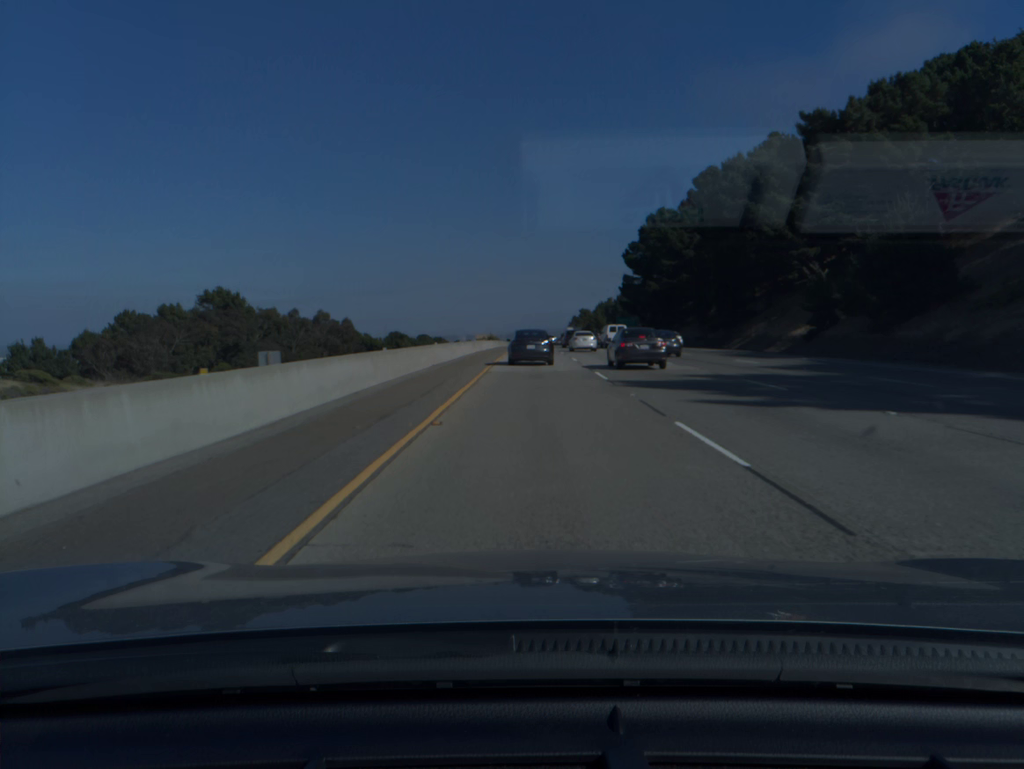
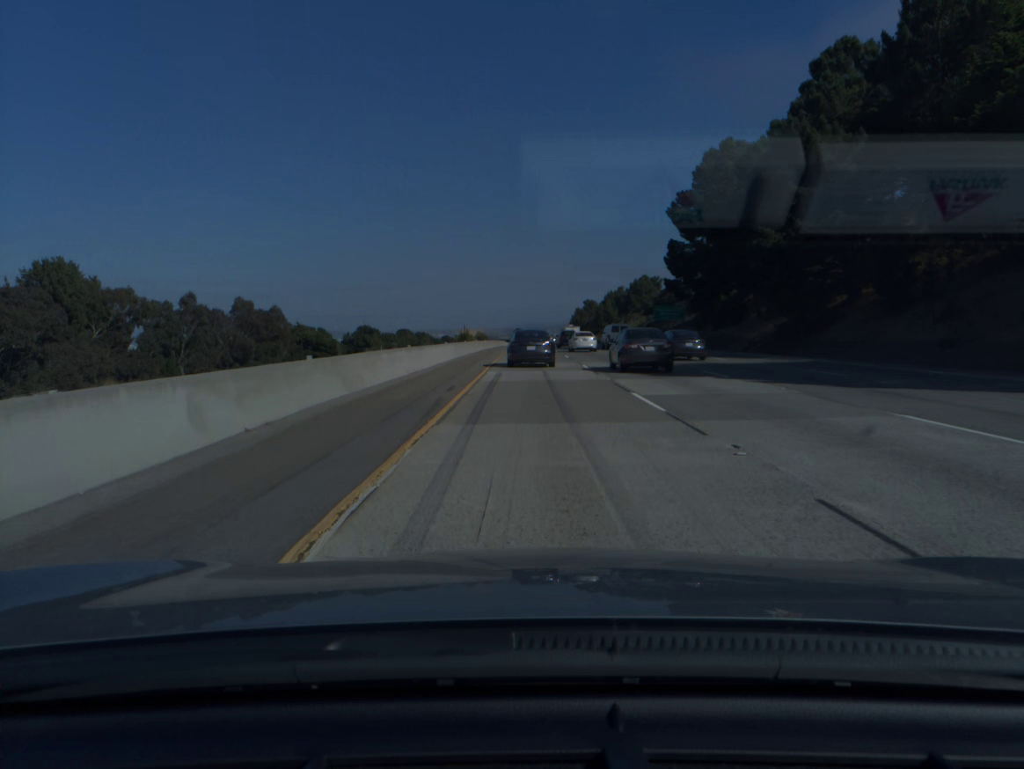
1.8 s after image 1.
(+0.1, +53.2) m; 0°
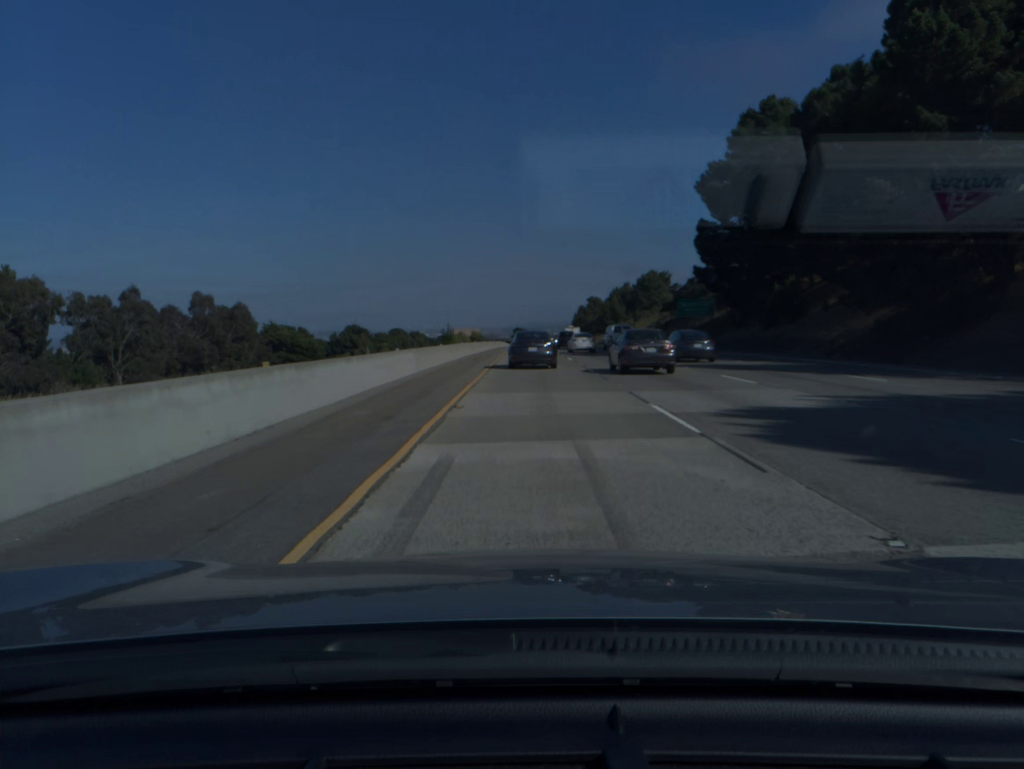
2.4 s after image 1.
(0.0, +17.4) m; 0°
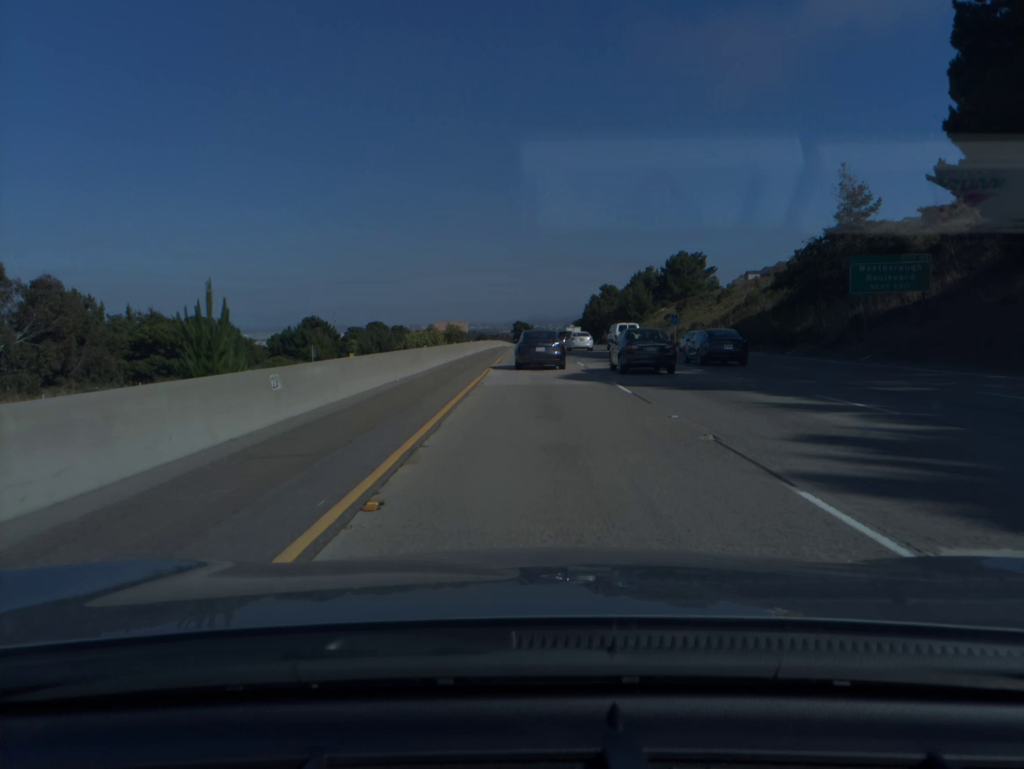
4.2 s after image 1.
(0.0, +52.0) m; 0°
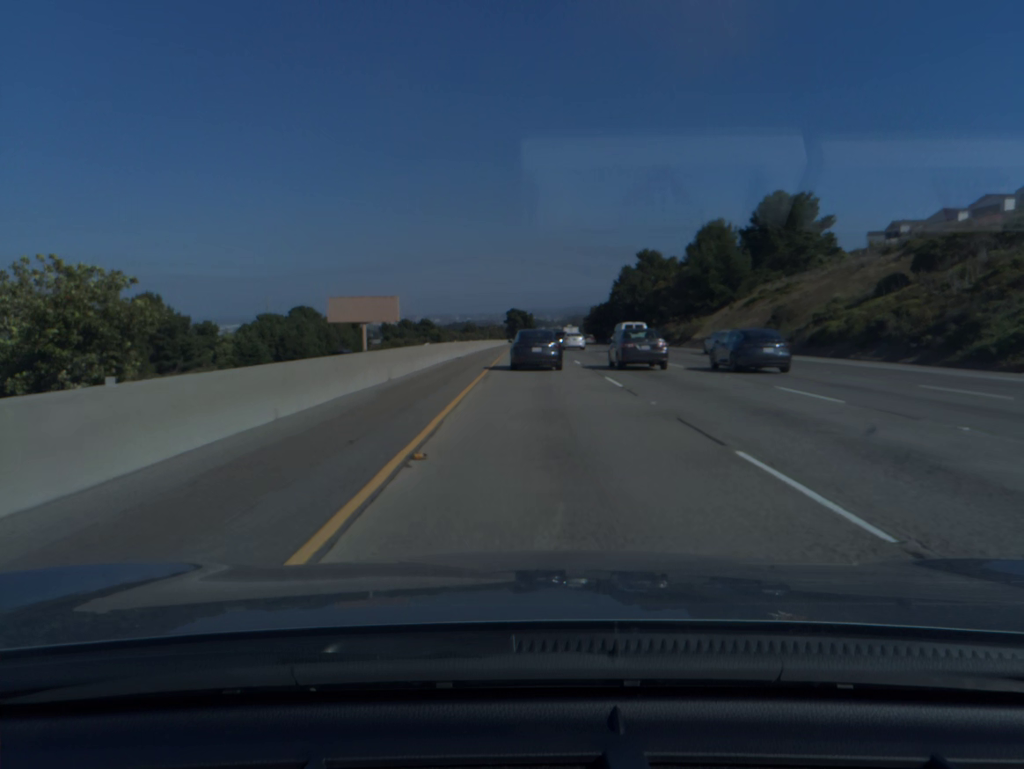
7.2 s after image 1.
(+0.1, +85.4) m; 0°
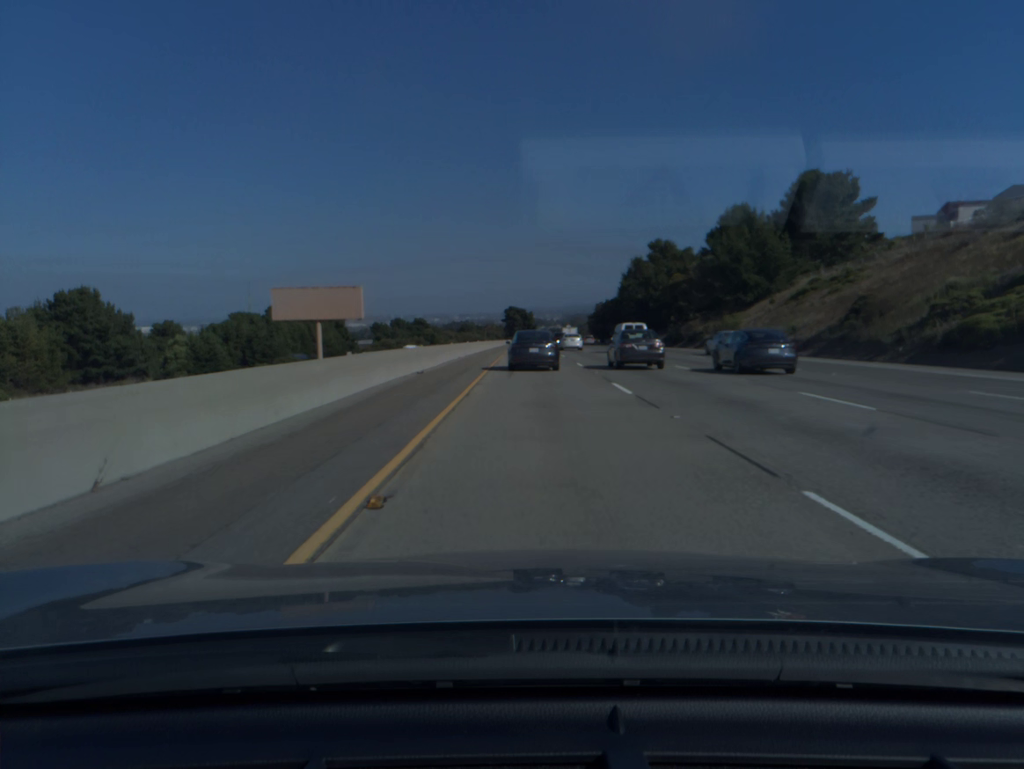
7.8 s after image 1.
(0.0, +16.8) m; 0°
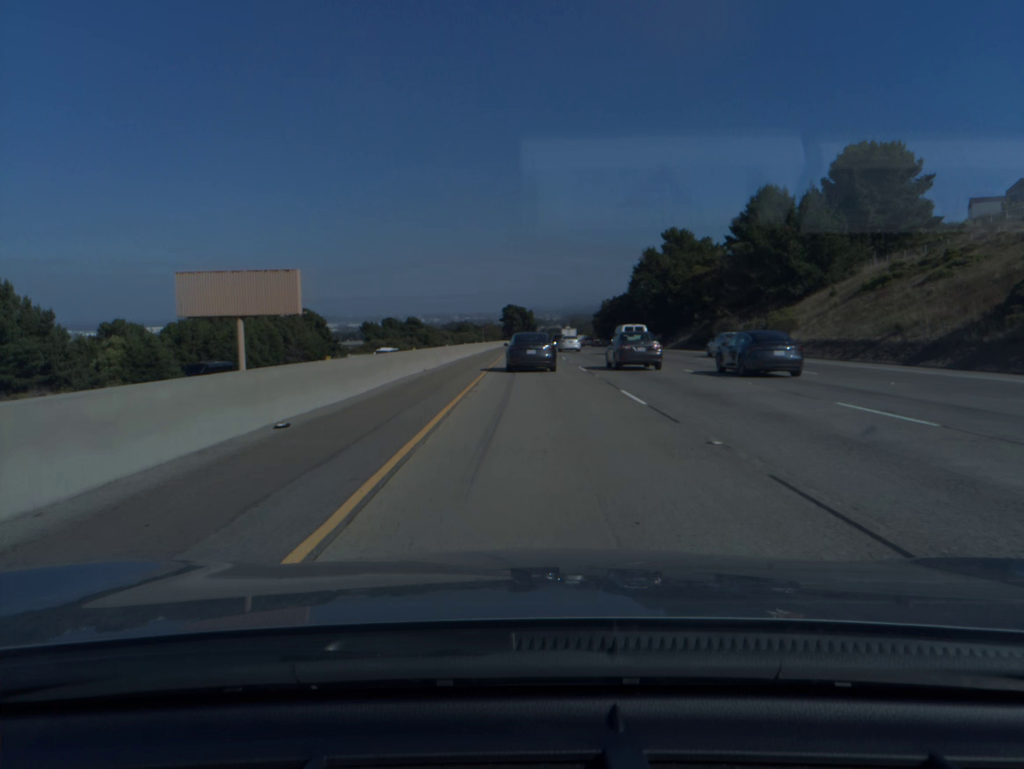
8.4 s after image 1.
(0.0, +16.8) m; 0°
